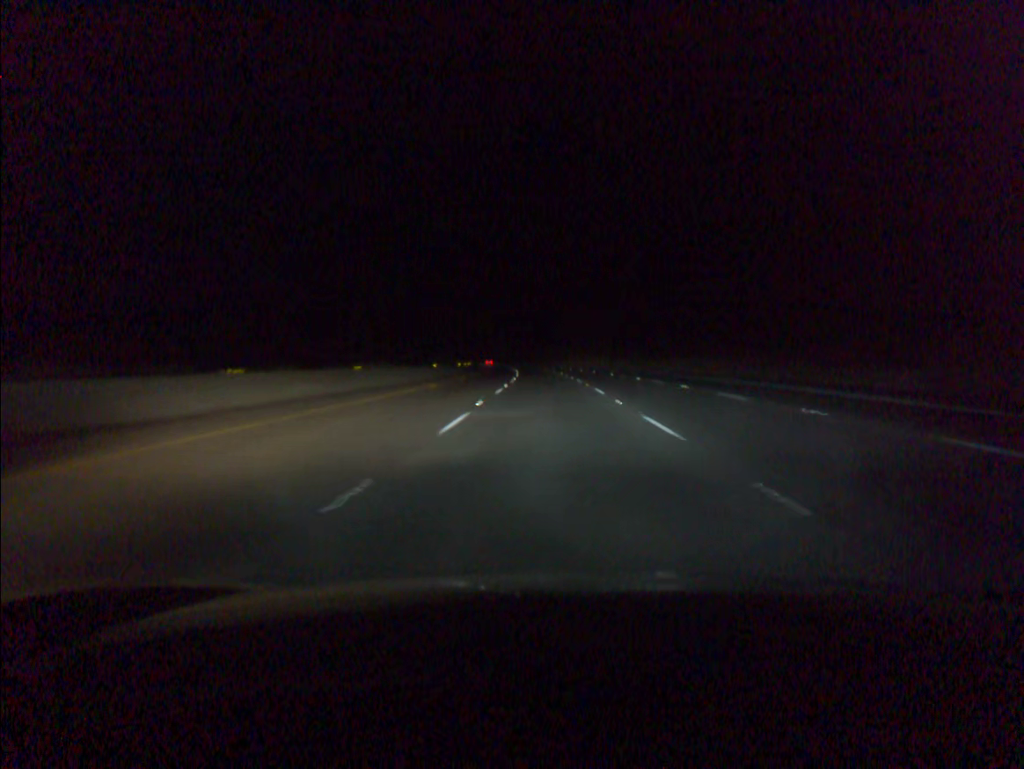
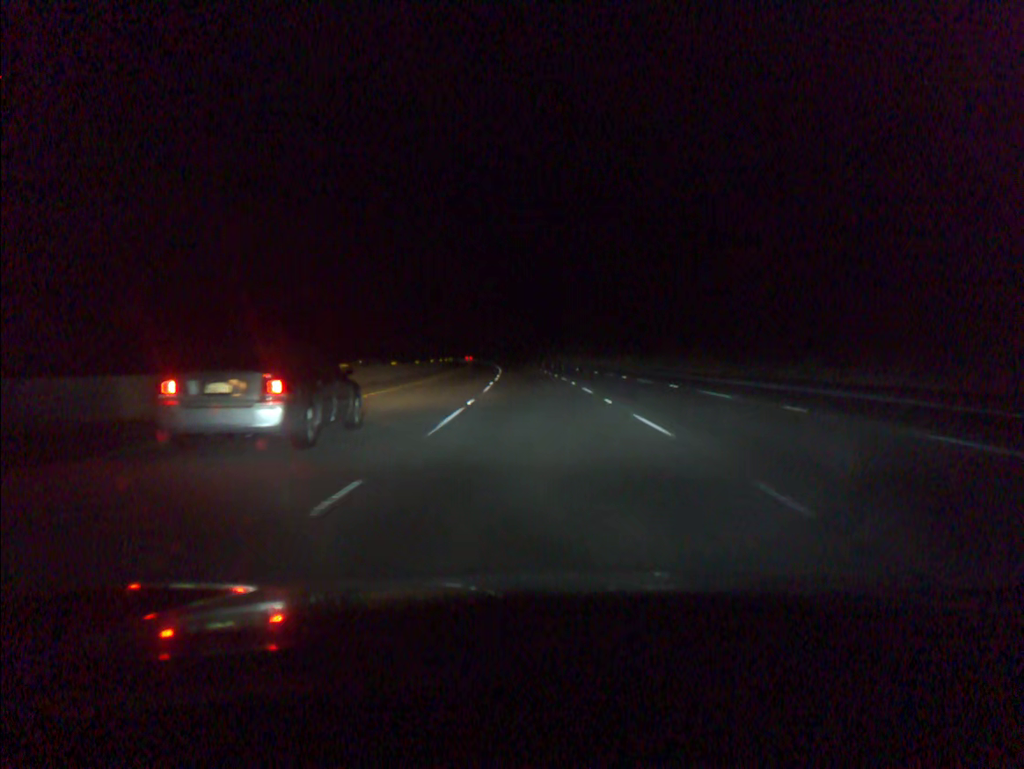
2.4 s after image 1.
(-0.4, +73.1) m; -1°
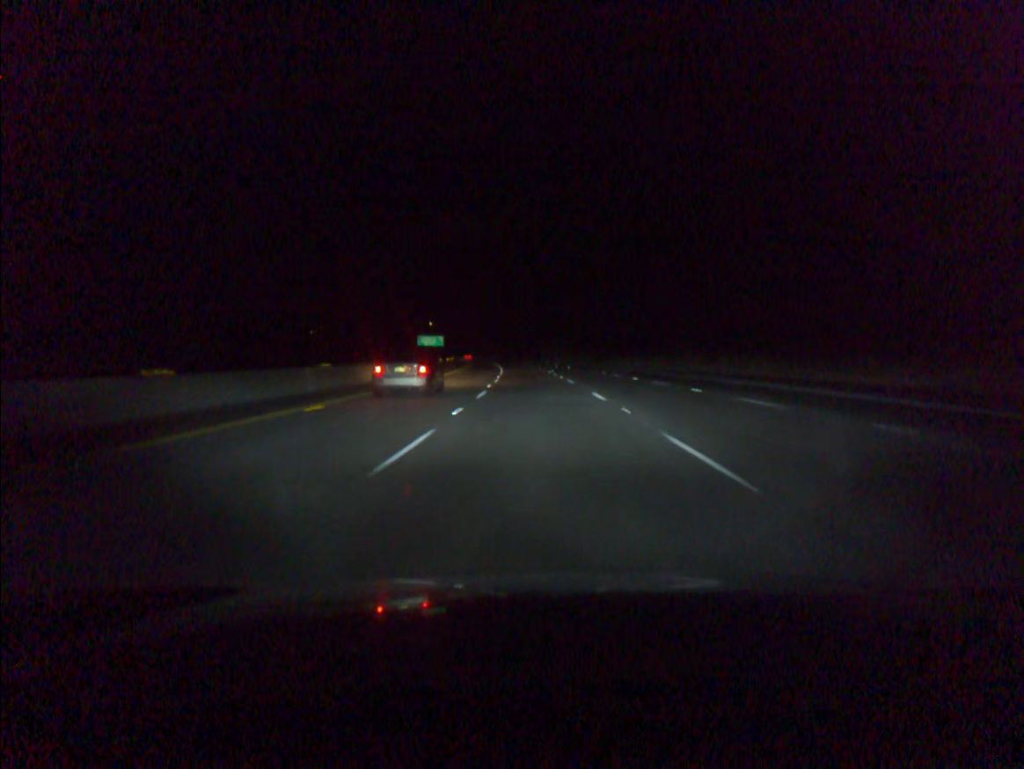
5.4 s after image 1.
(-3.2, +91.6) m; -4°
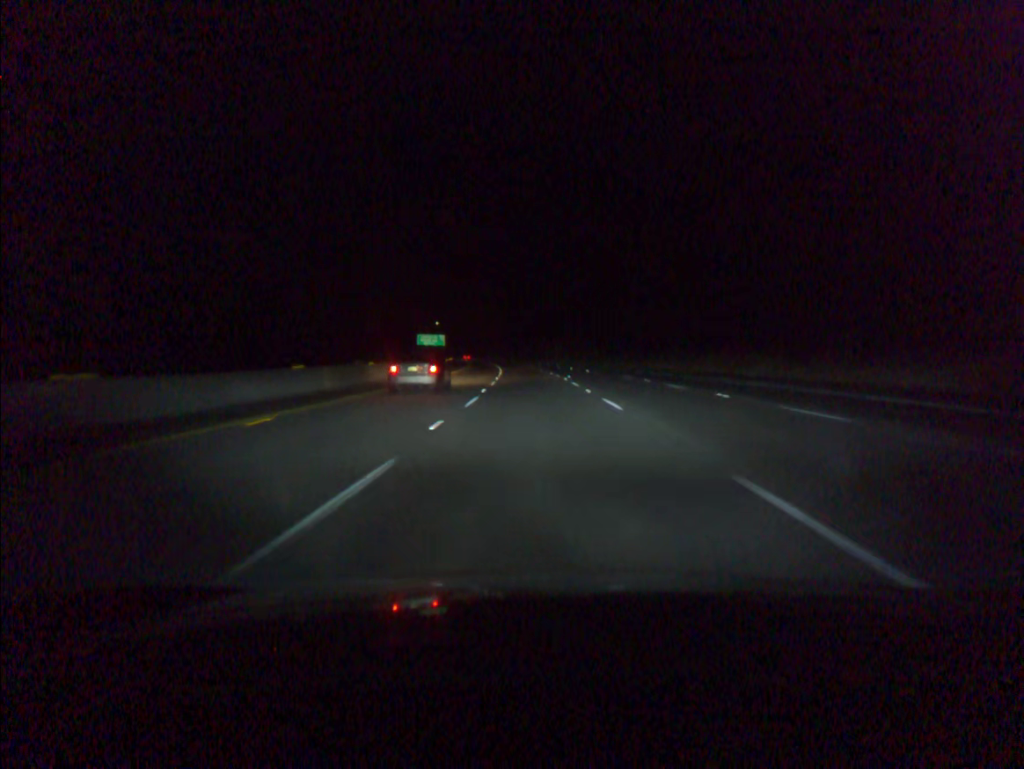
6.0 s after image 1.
(-0.1, +18.3) m; -1°
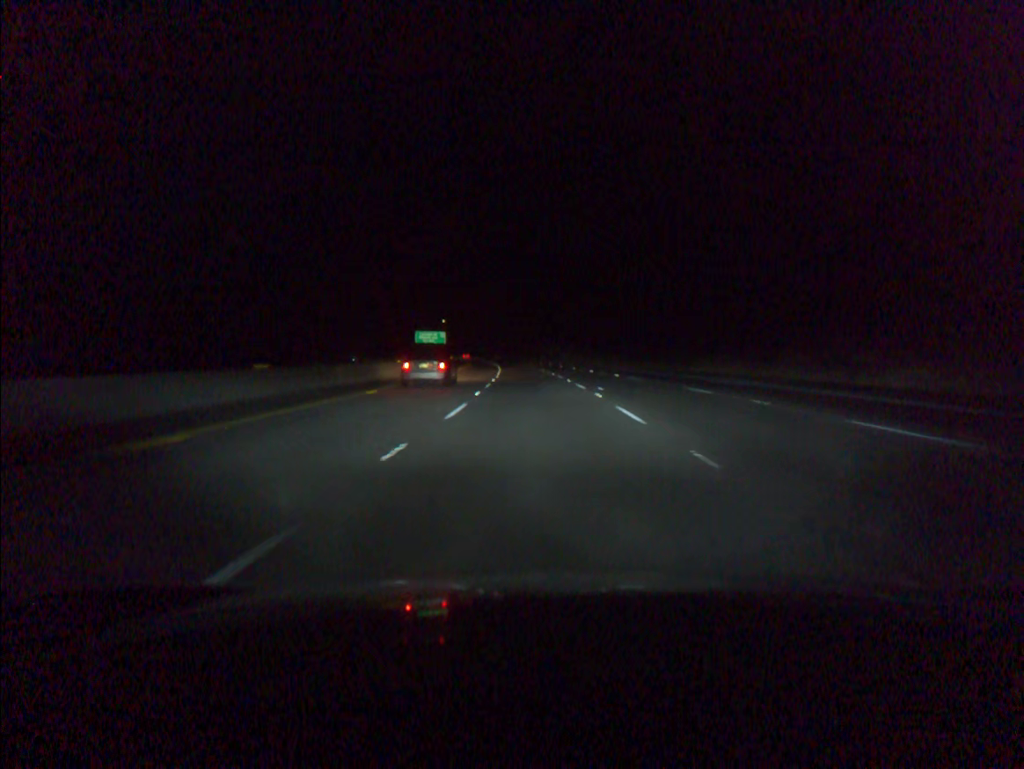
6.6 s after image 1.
(-0.1, +18.3) m; -1°
